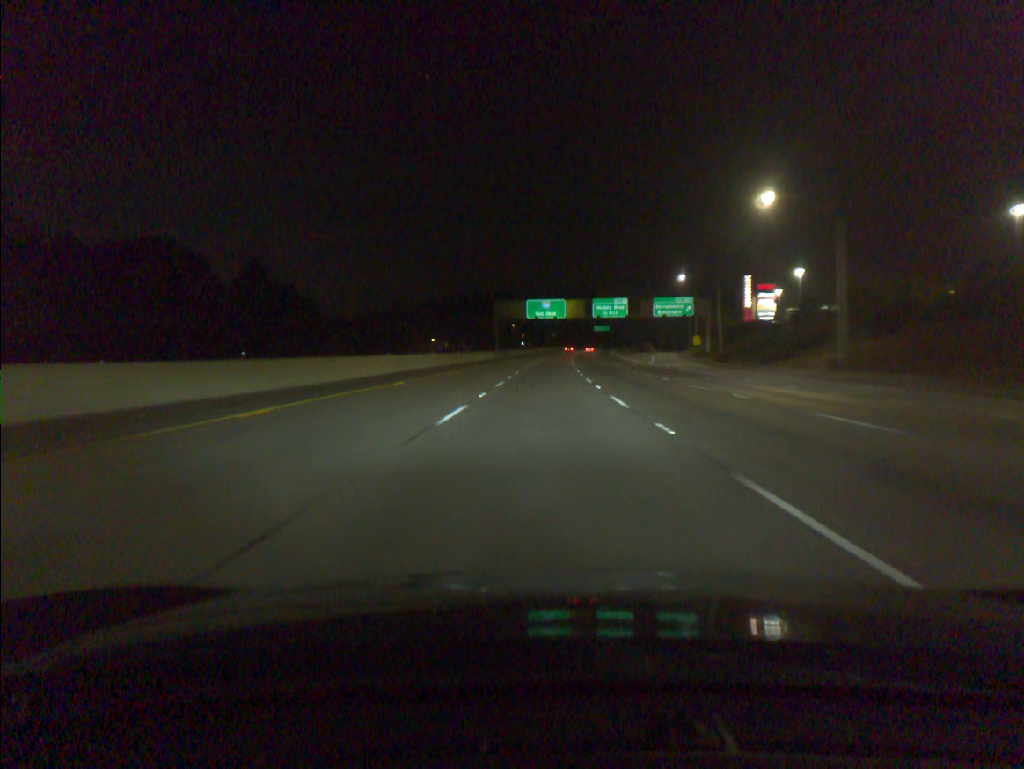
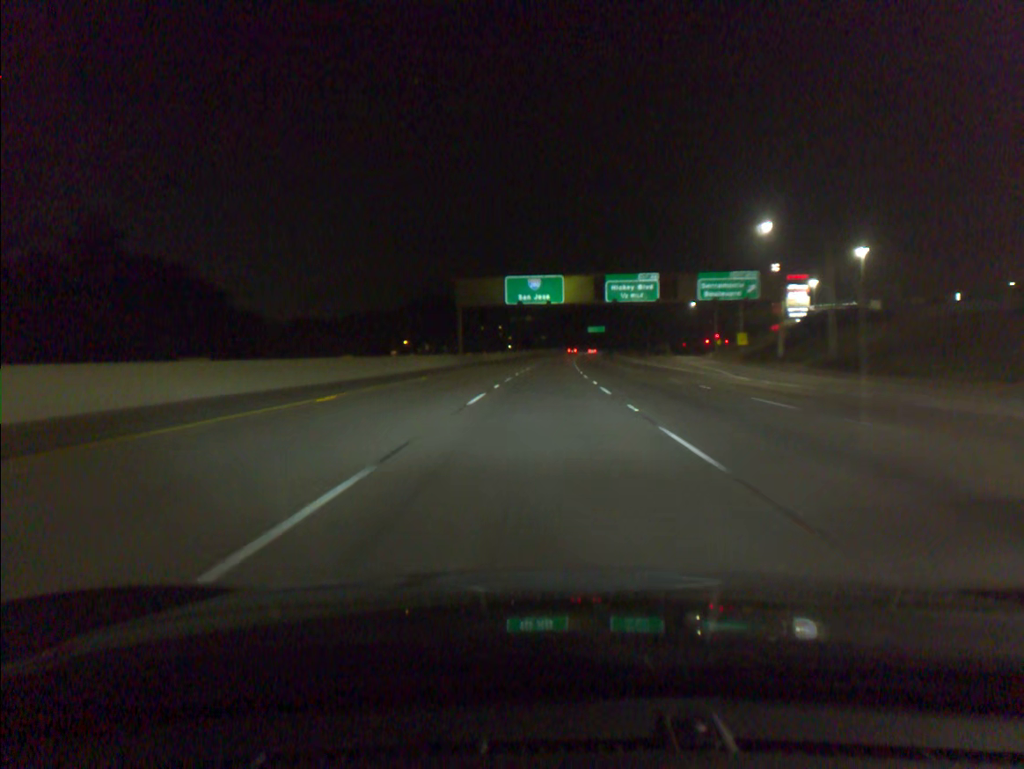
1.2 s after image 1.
(+0.3, +38.9) m; +1°
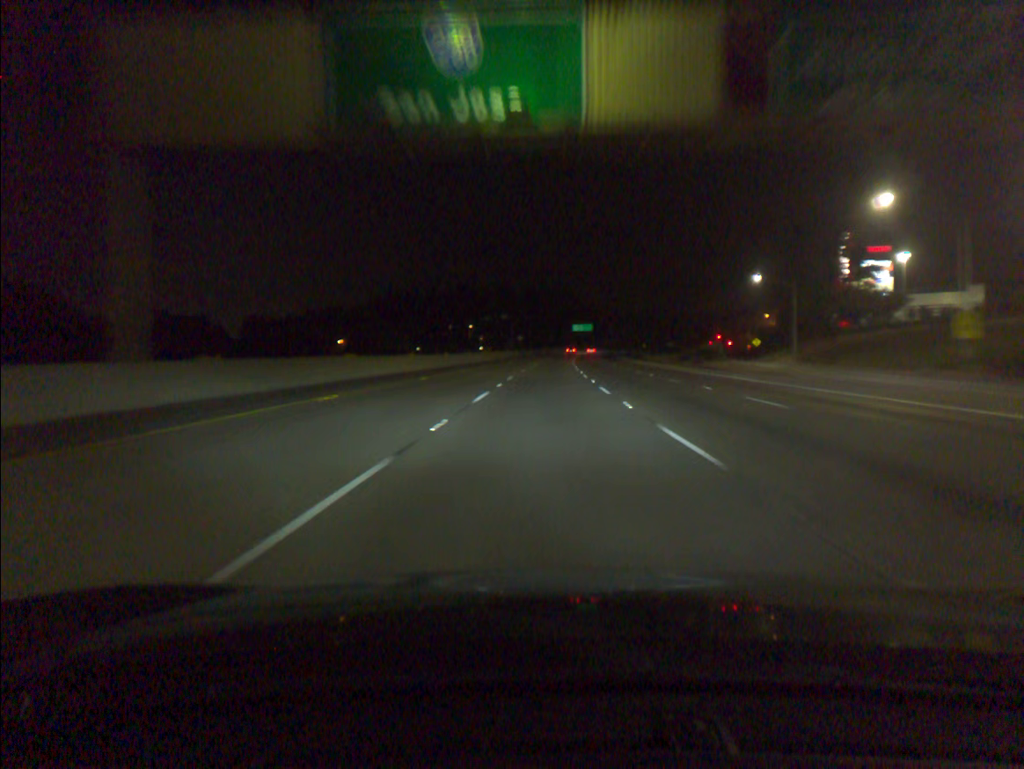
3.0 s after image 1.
(+0.7, +58.1) m; +2°
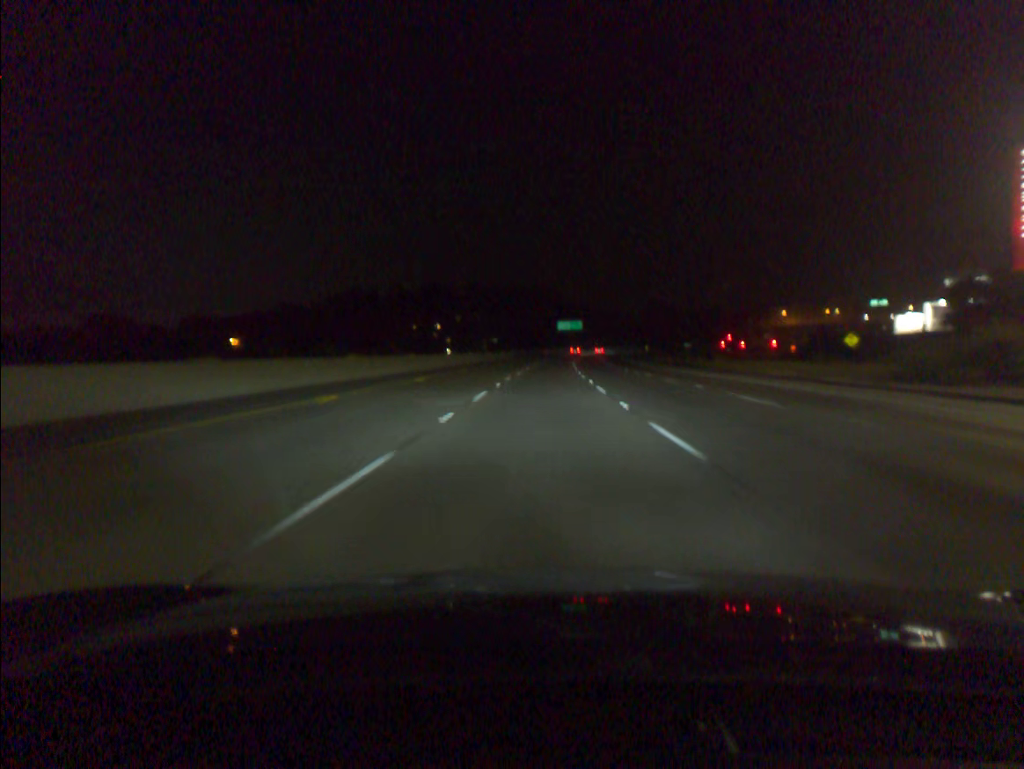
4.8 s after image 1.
(+0.8, +58.1) m; +1°
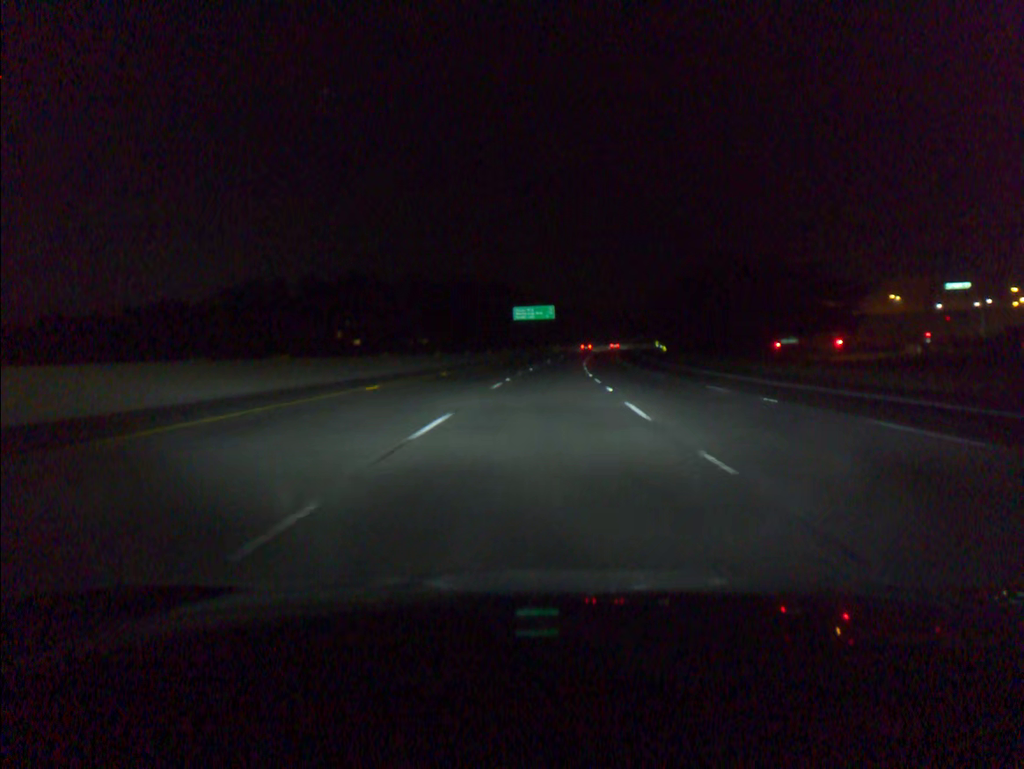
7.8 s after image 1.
(+2.2, +97.1) m; +3°
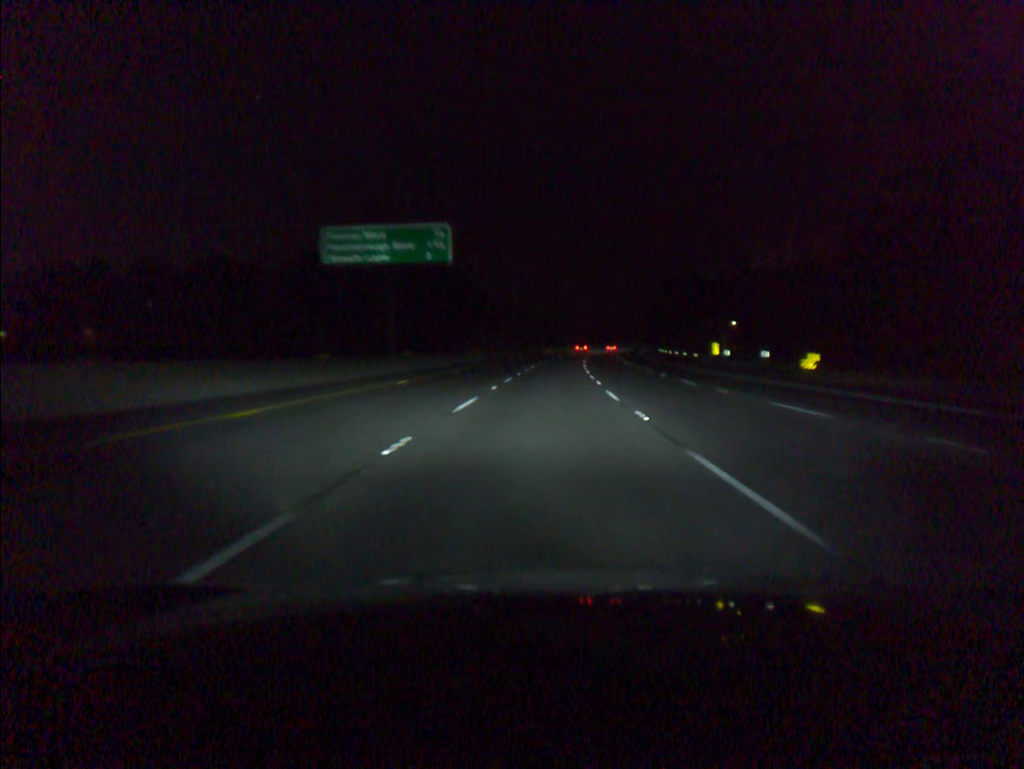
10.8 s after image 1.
(+3.9, +97.0) m; +5°
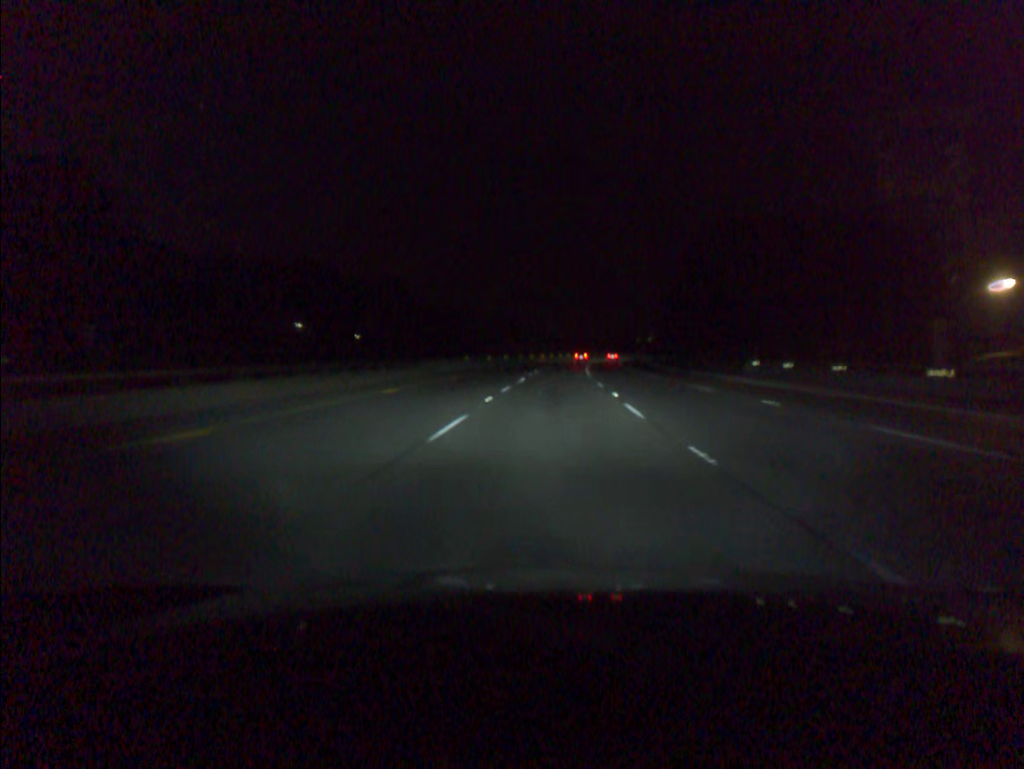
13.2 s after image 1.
(+2.4, +77.6) m; +4°
